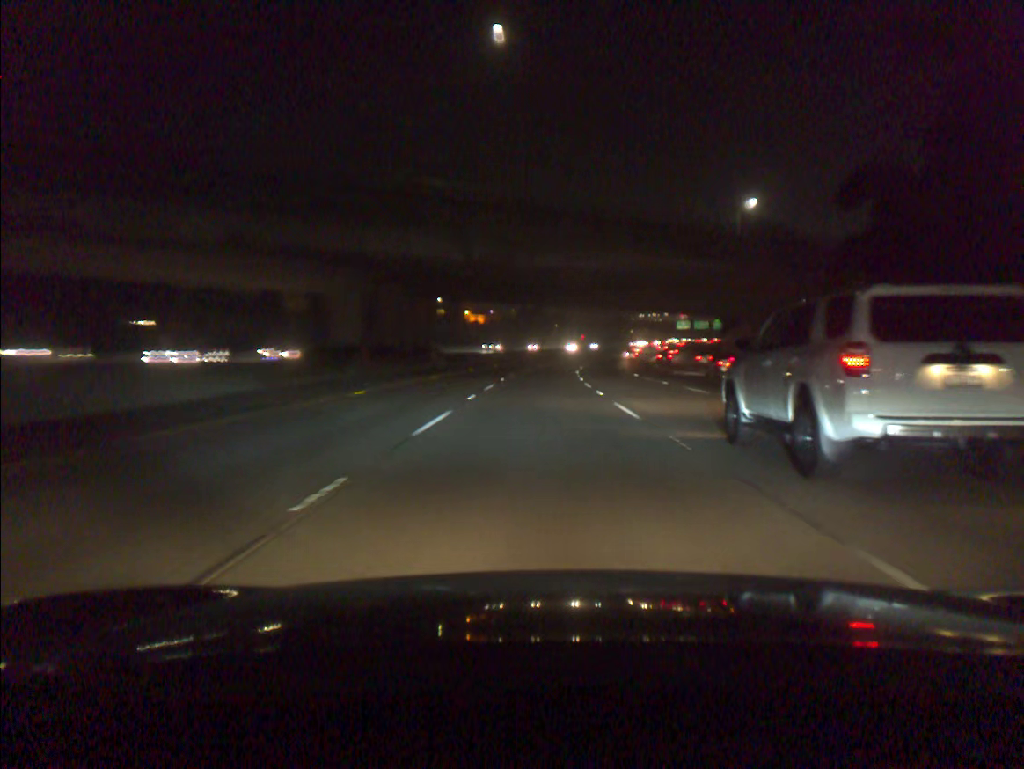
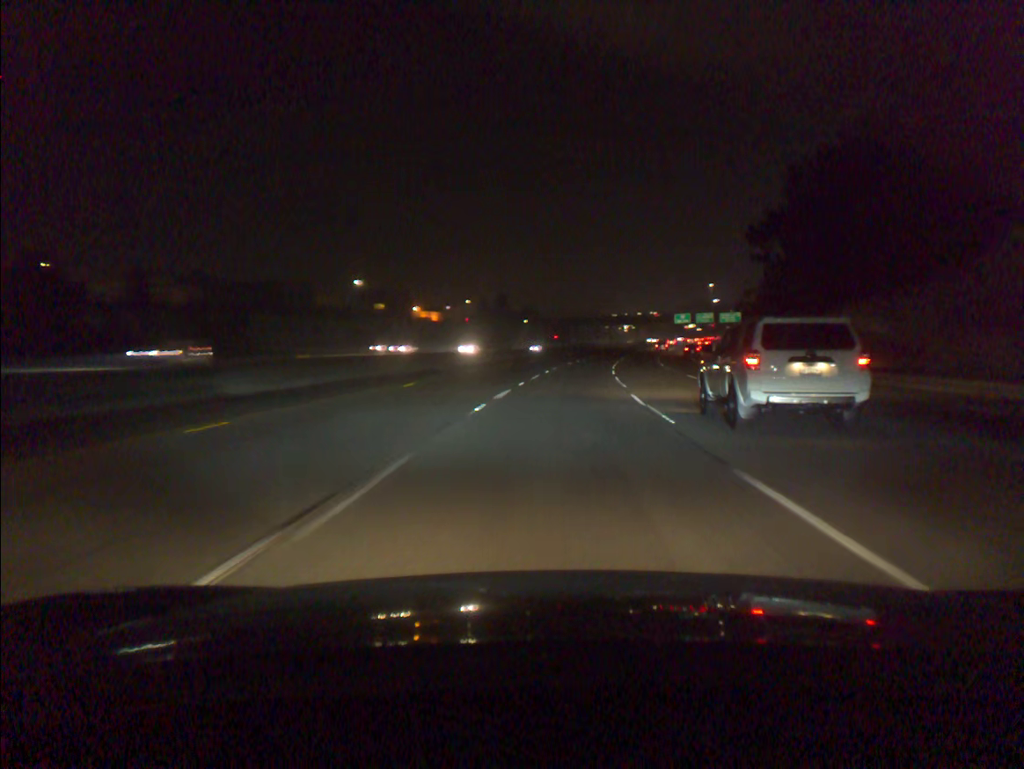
(+0.6, +55.0) m; +2°
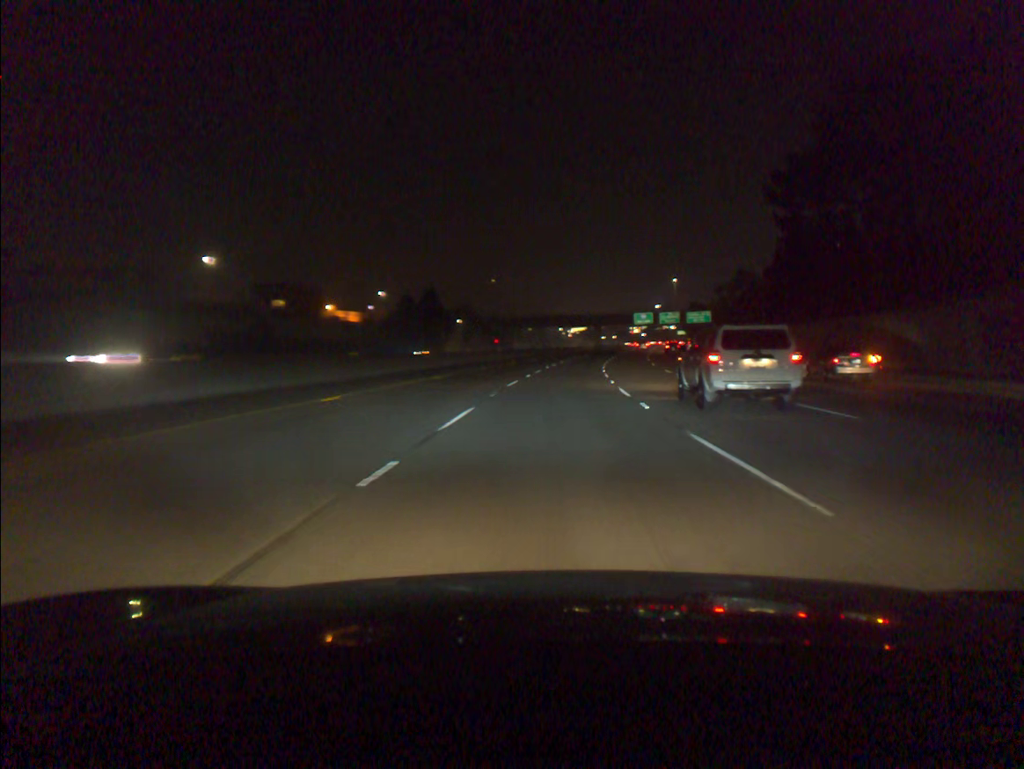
(+1.3, +36.4) m; +4°
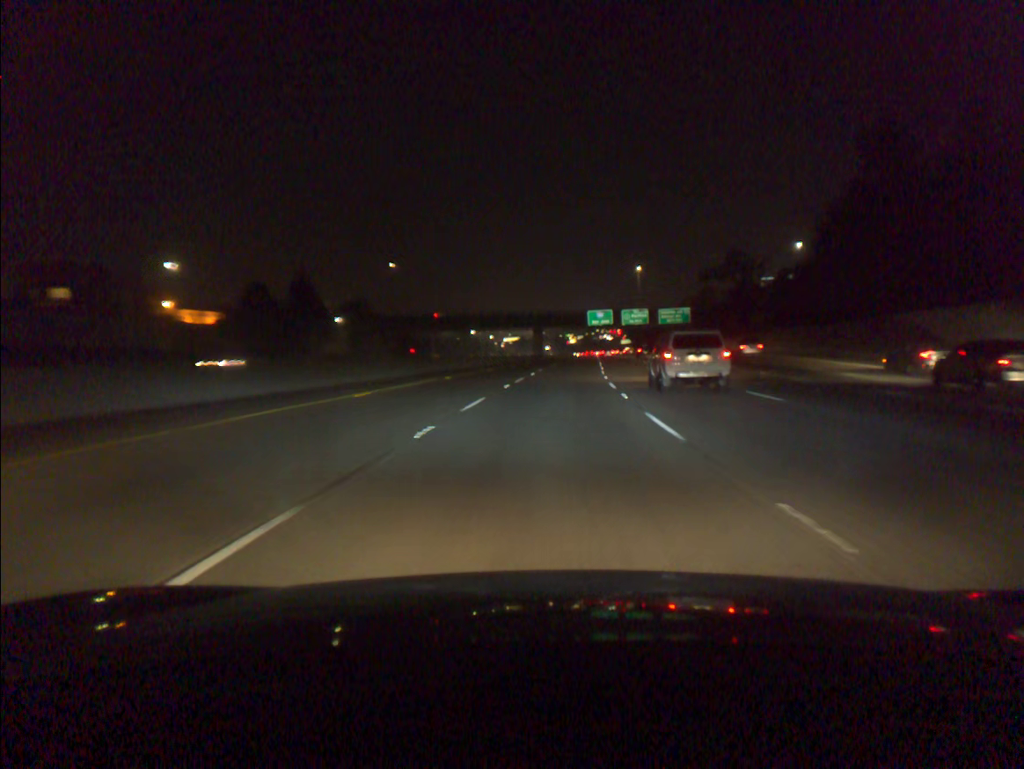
(+2.5, +54.4) m; +5°
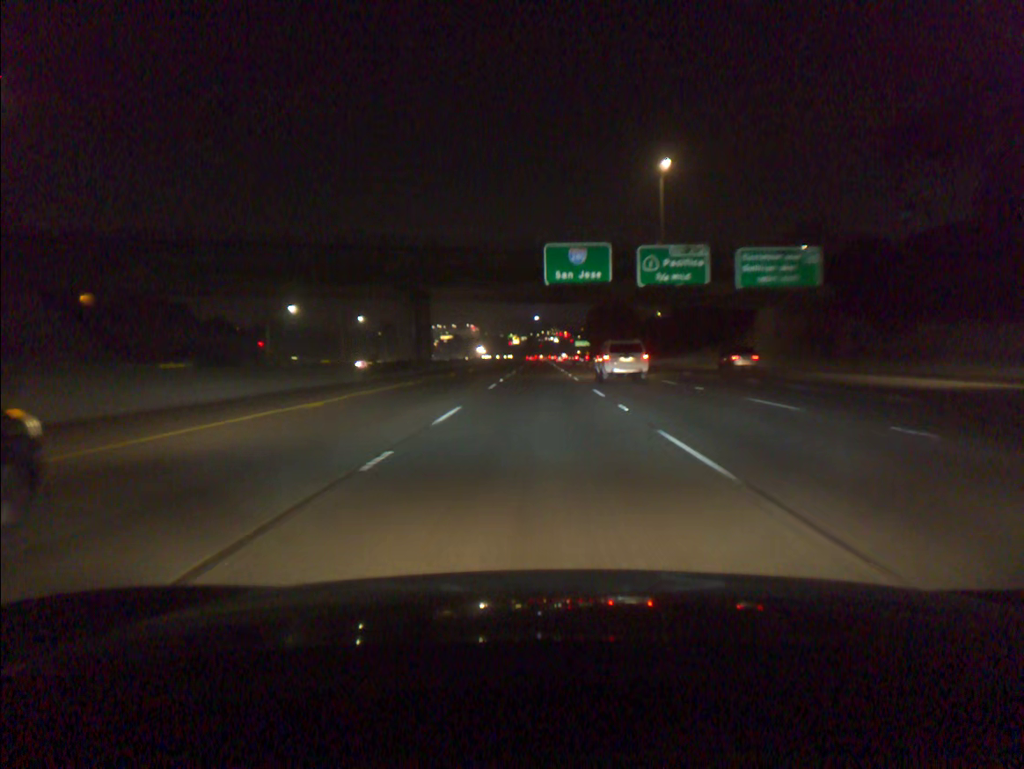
(+4.7, +90.6) m; +4°
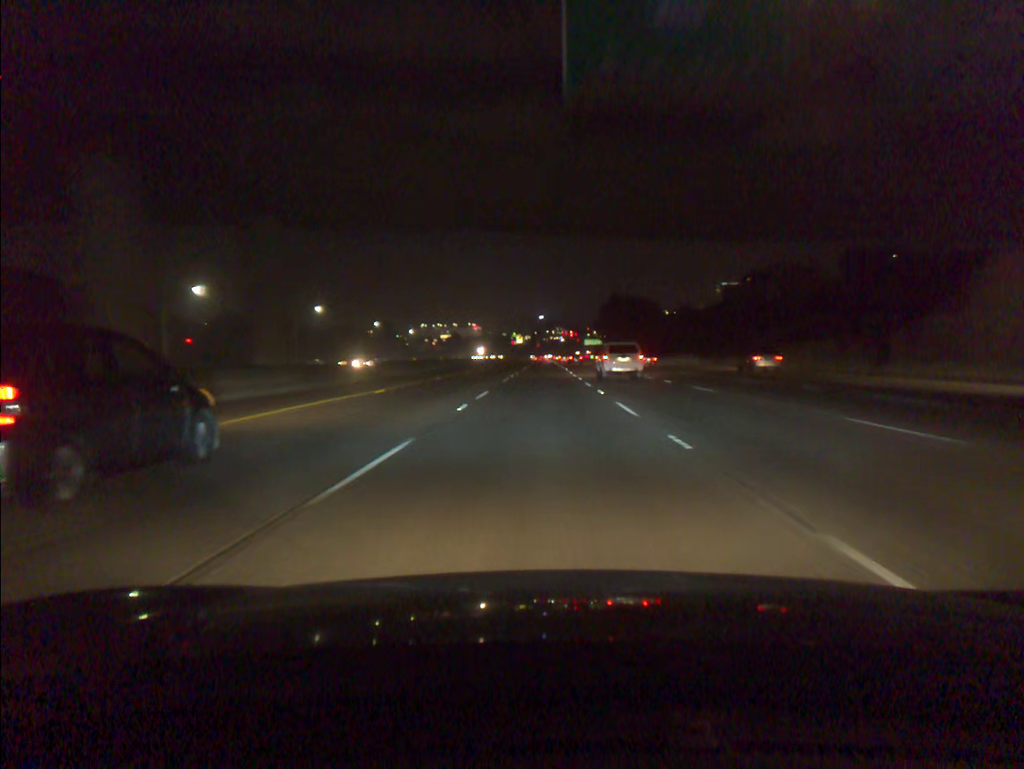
(-0.1, +36.4) m; 0°
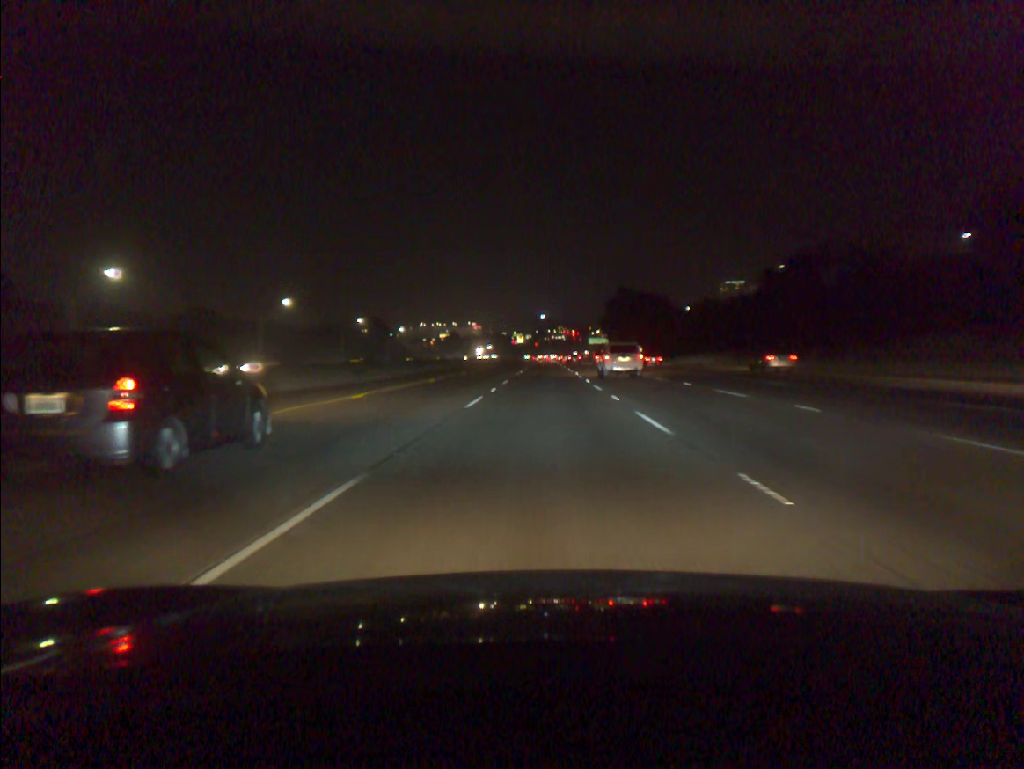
(0.0, +18.3) m; 0°
